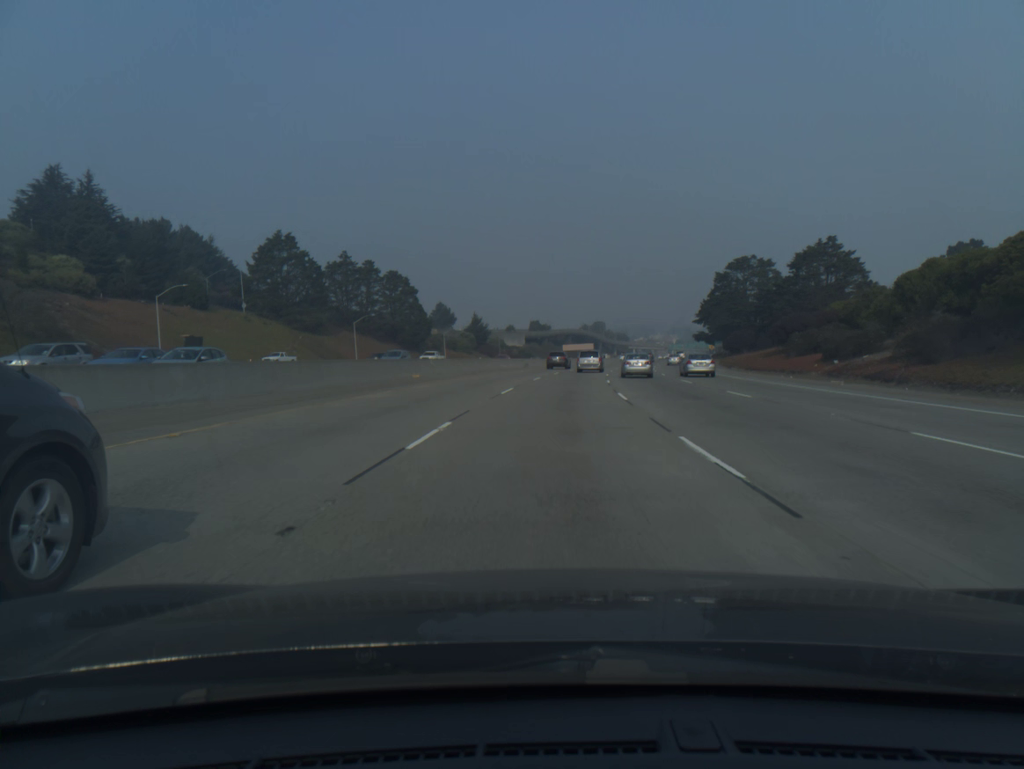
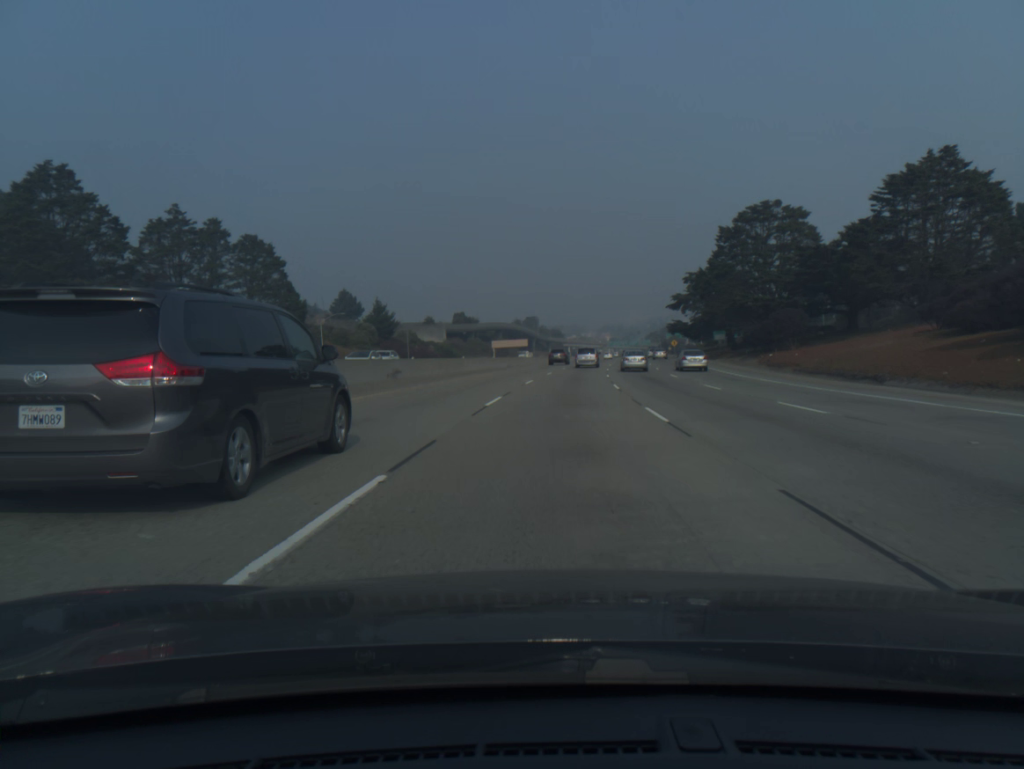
(+2.0, +50.0) m; +5°
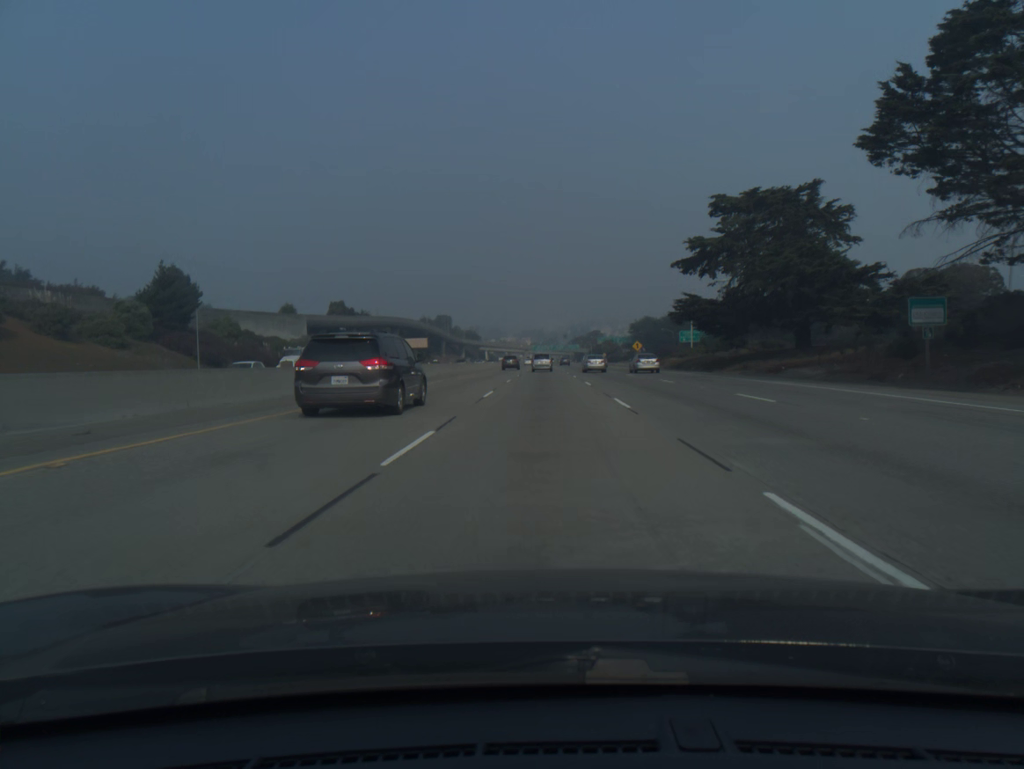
(+3.9, +68.1) m; +6°
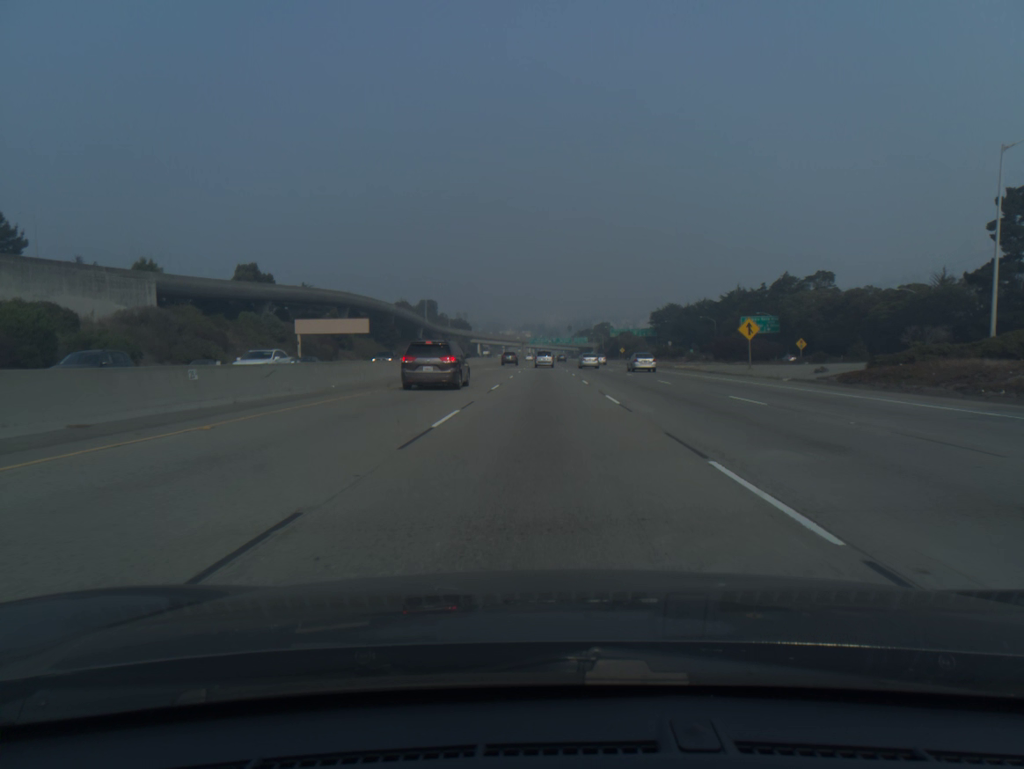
(+0.3, +69.2) m; 0°
